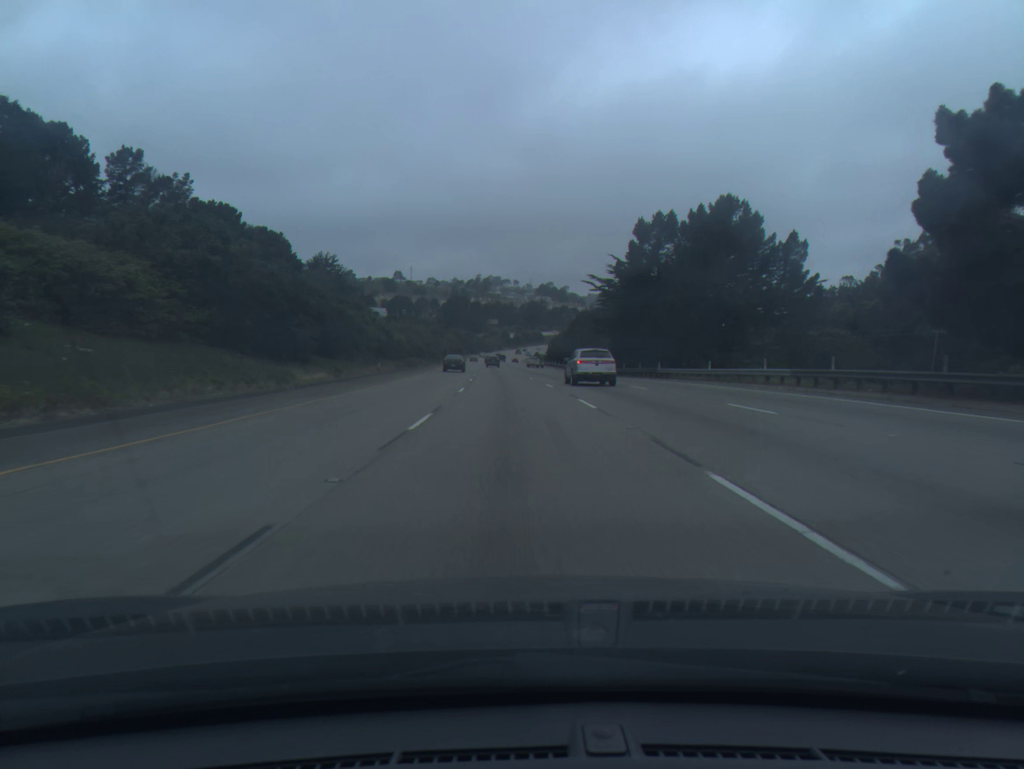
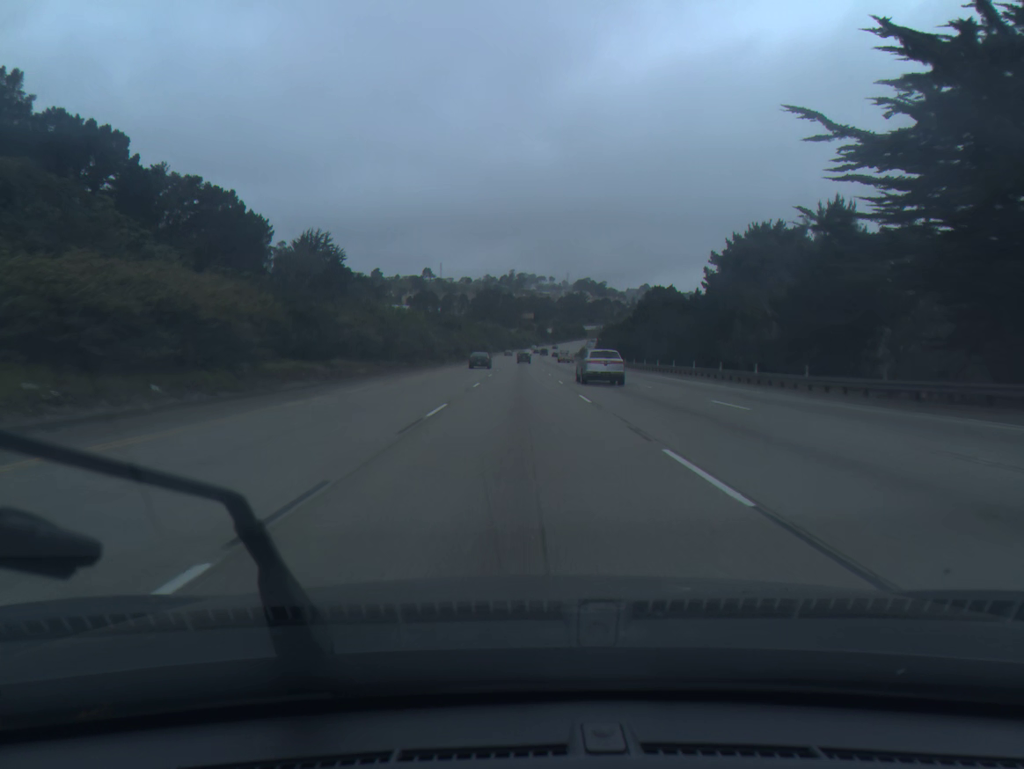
(-1.5, +56.1) m; -3°
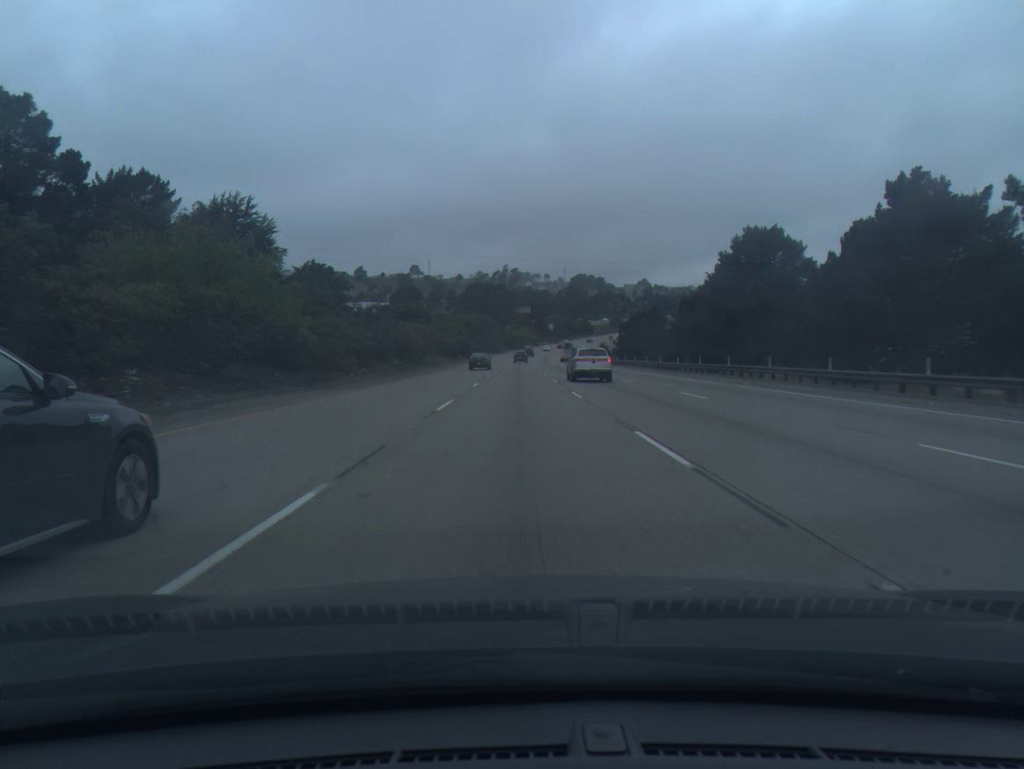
(0.0, +56.0) m; 0°
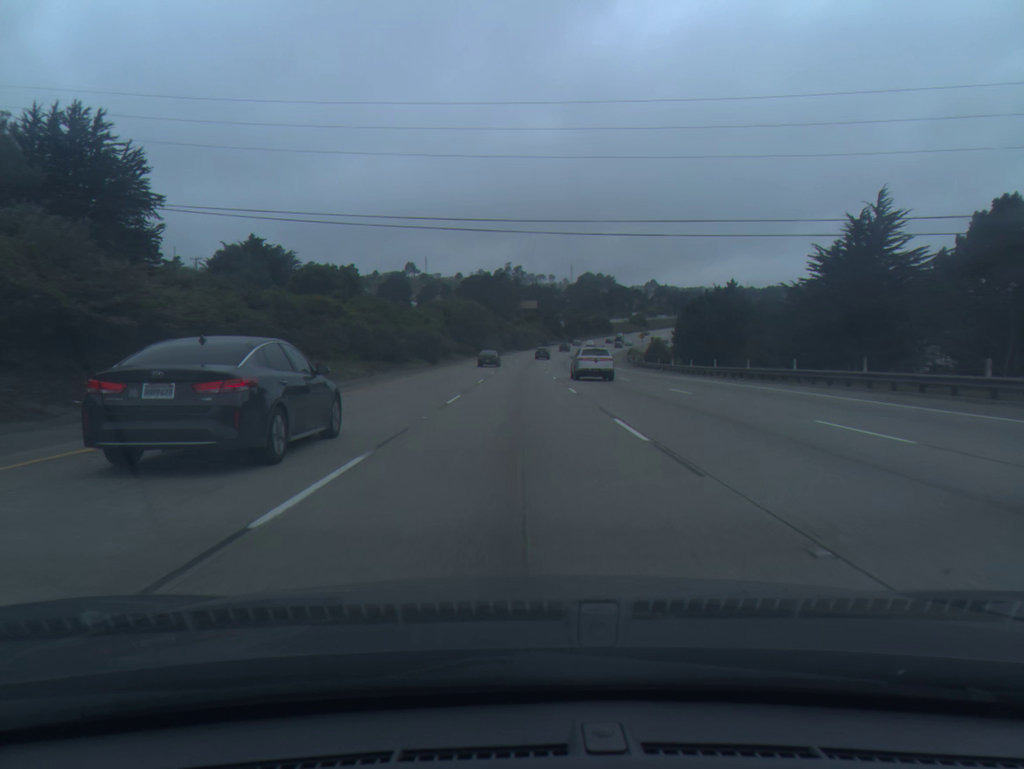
(-0.1, +56.0) m; 0°
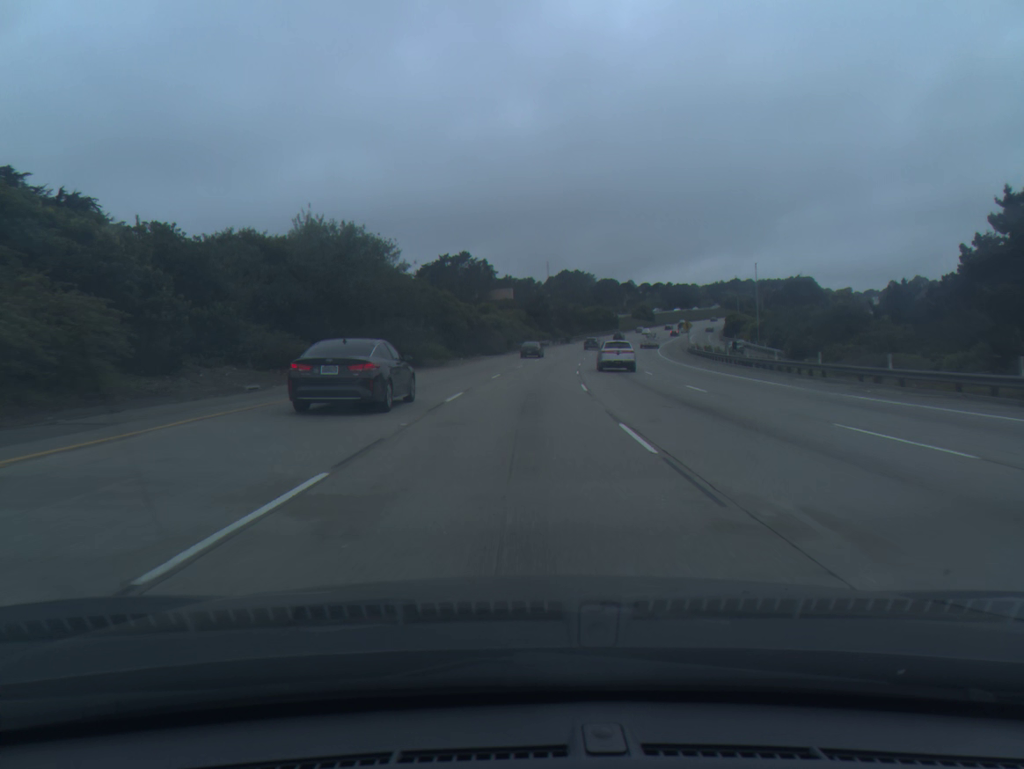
(+0.6, +74.5) m; +2°
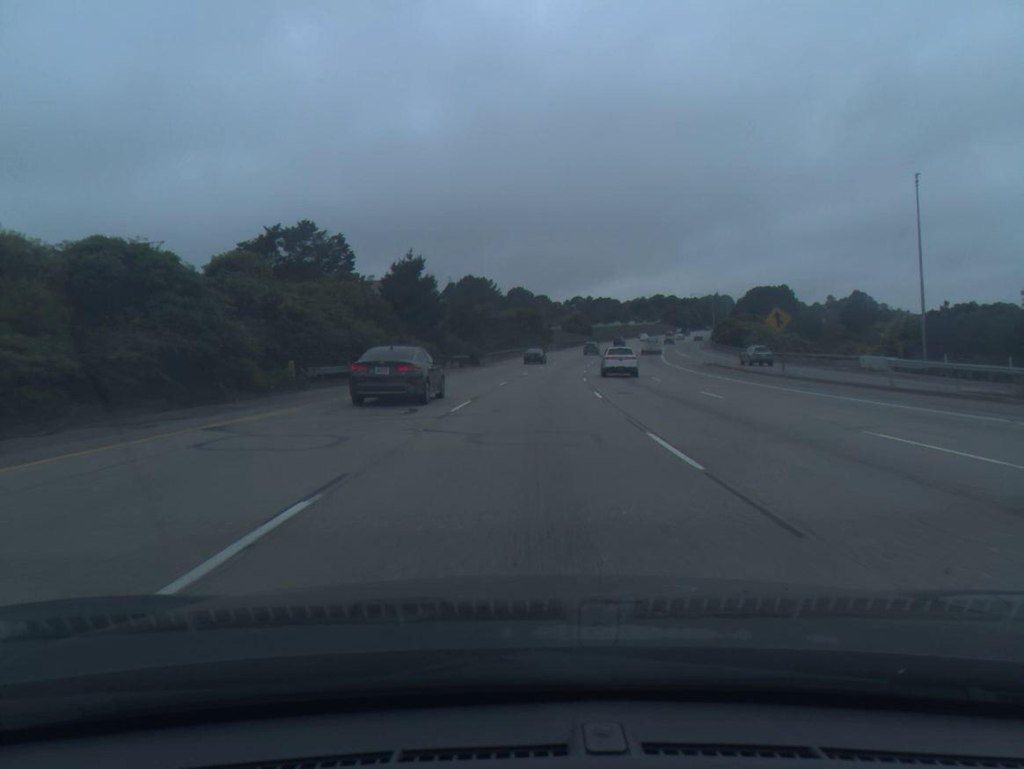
(+4.2, +73.9) m; +7°
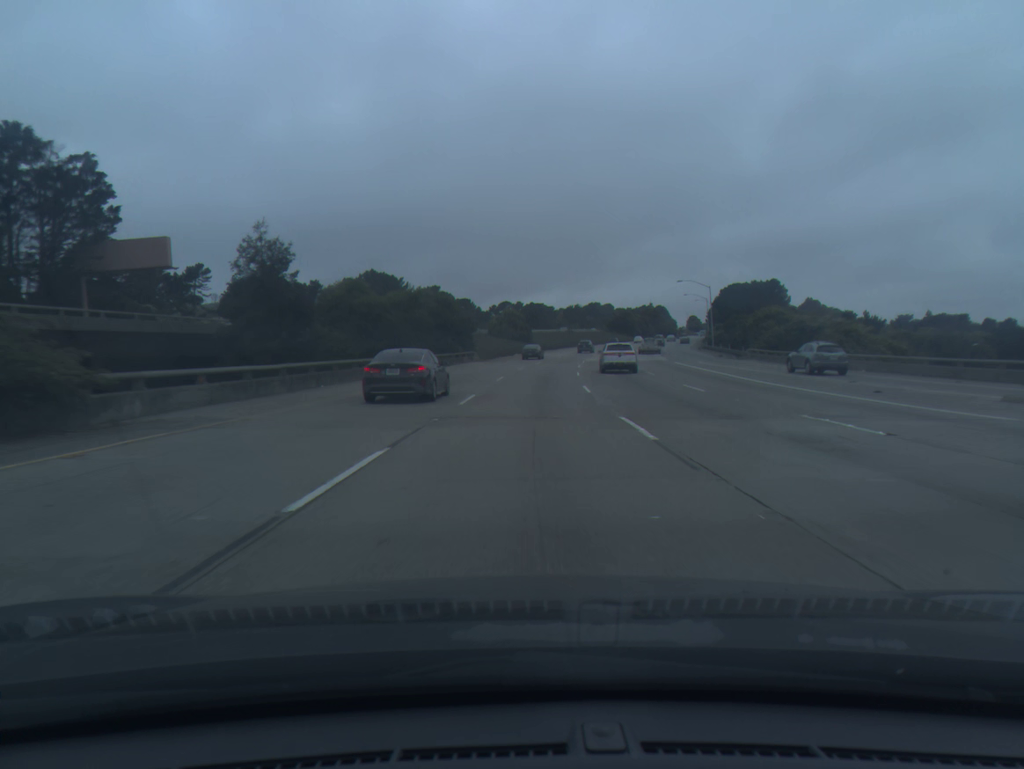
(+2.6, +55.1) m; +5°
